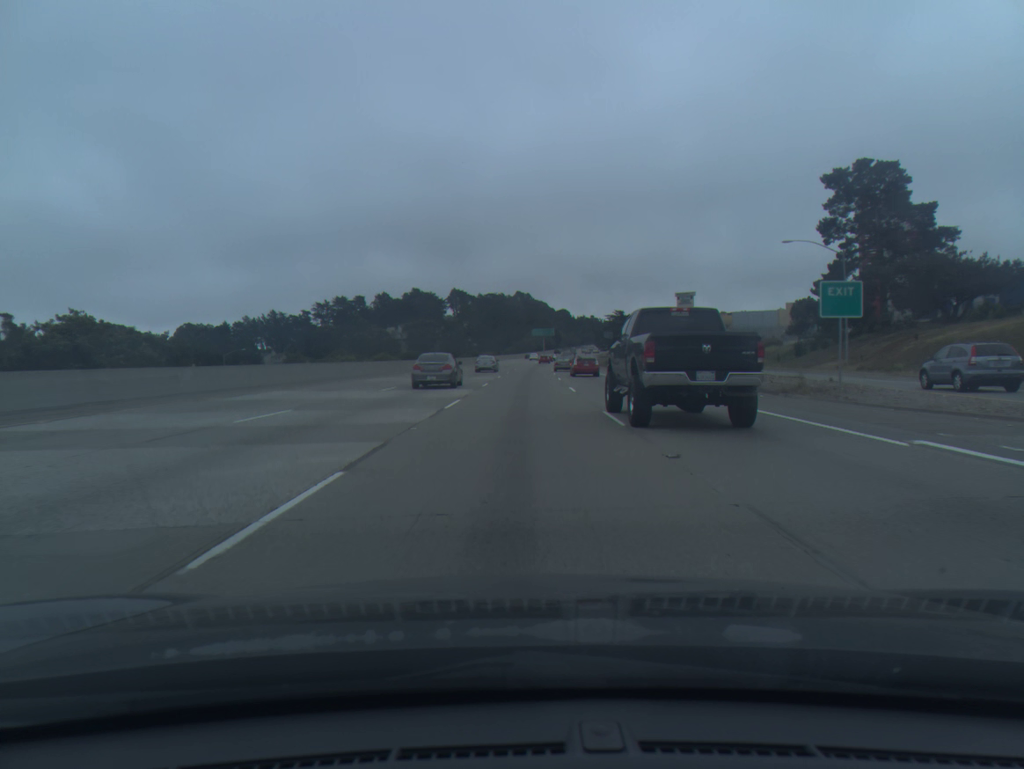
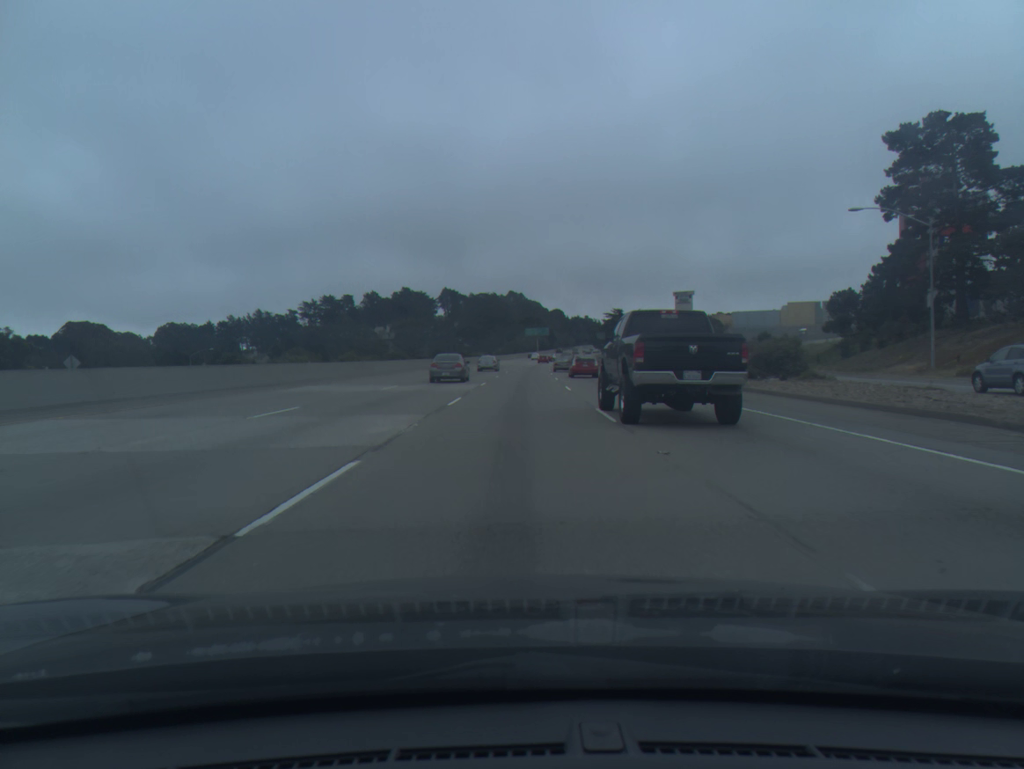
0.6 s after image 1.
(+0.1, +13.7) m; 0°
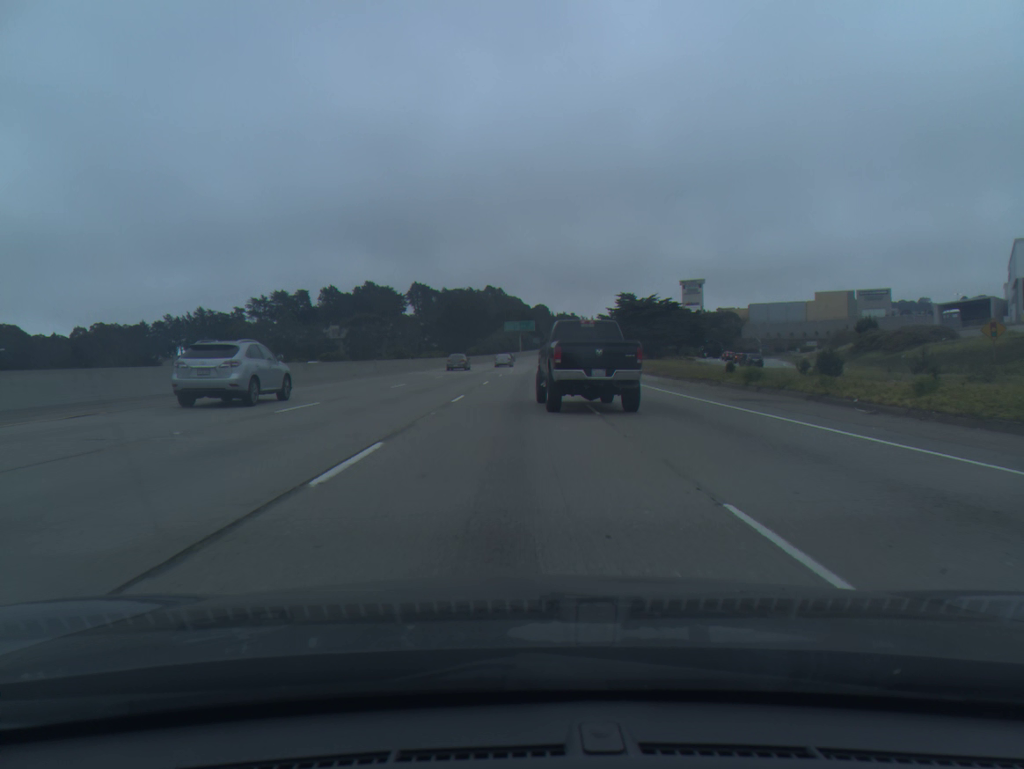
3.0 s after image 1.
(+0.7, +56.3) m; +2°
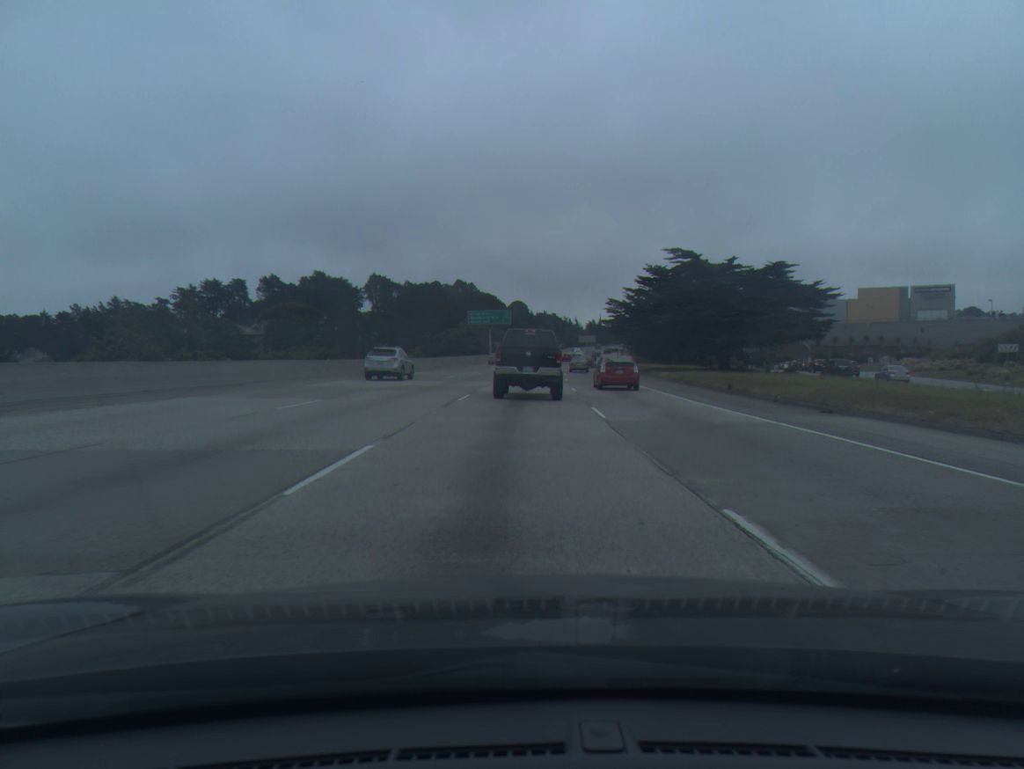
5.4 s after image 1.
(+1.0, +58.4) m; +2°
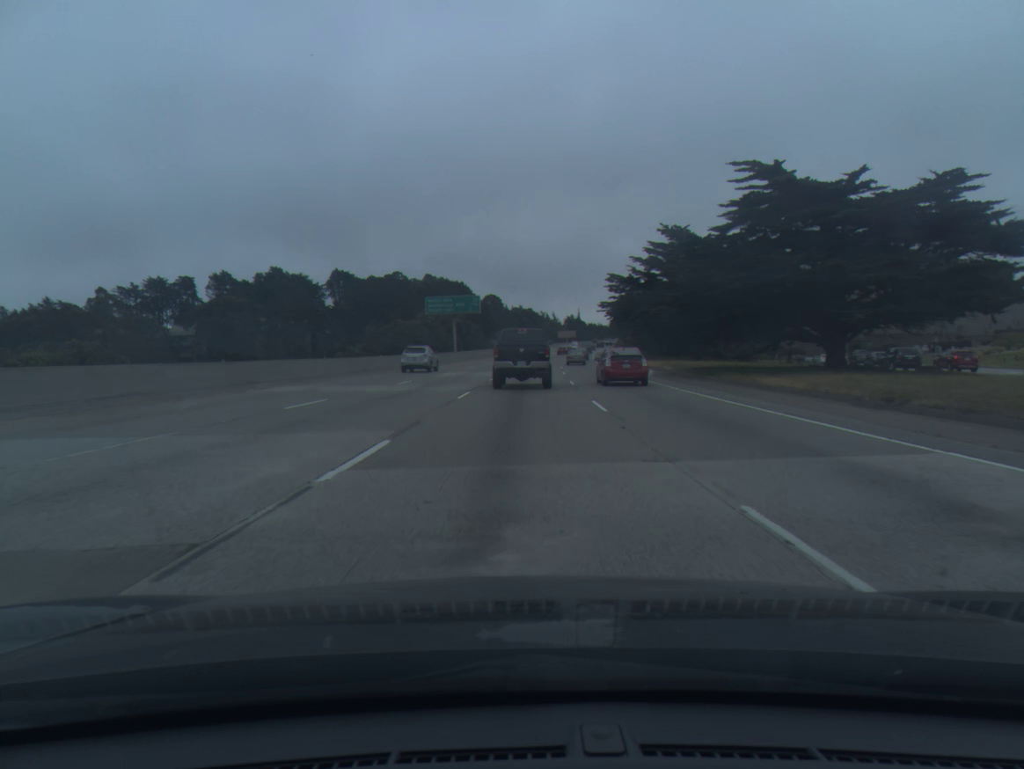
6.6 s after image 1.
(+0.4, +29.4) m; +2°
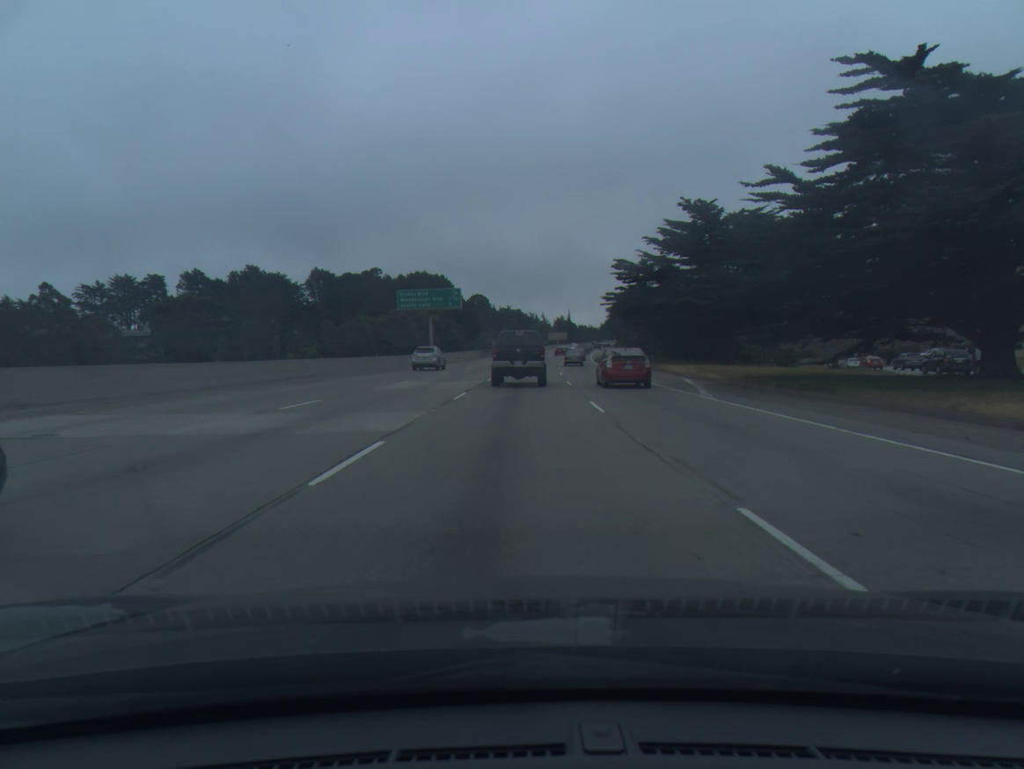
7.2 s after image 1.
(+0.1, +14.6) m; +1°
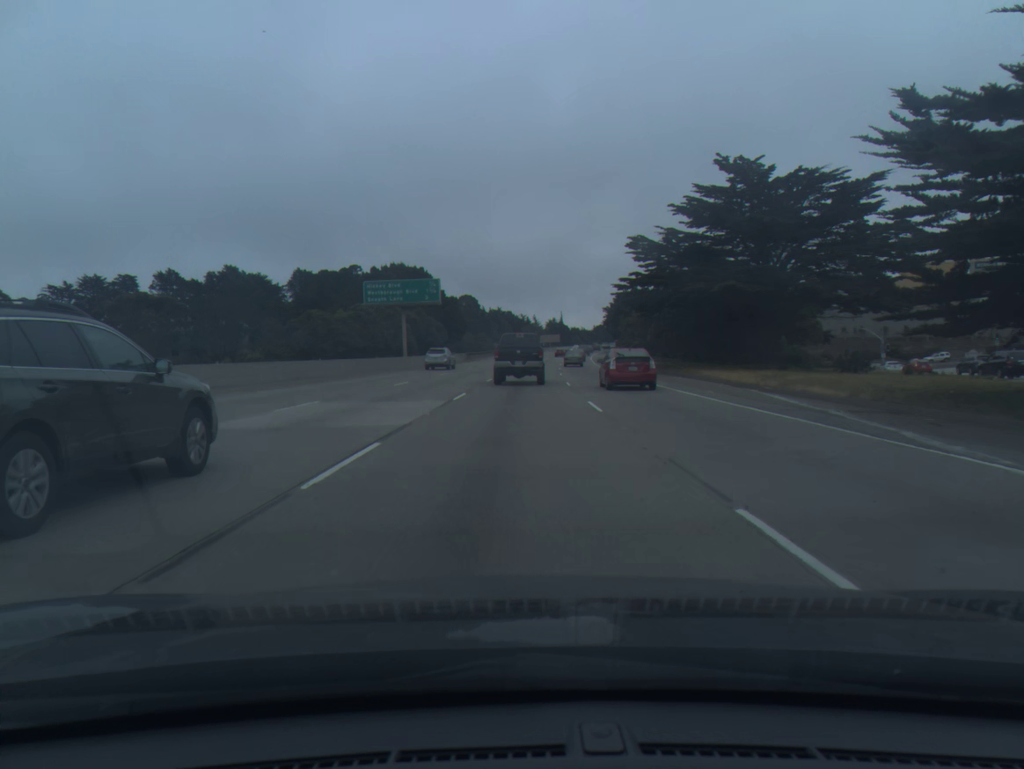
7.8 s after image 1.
(+0.1, +14.6) m; +1°
